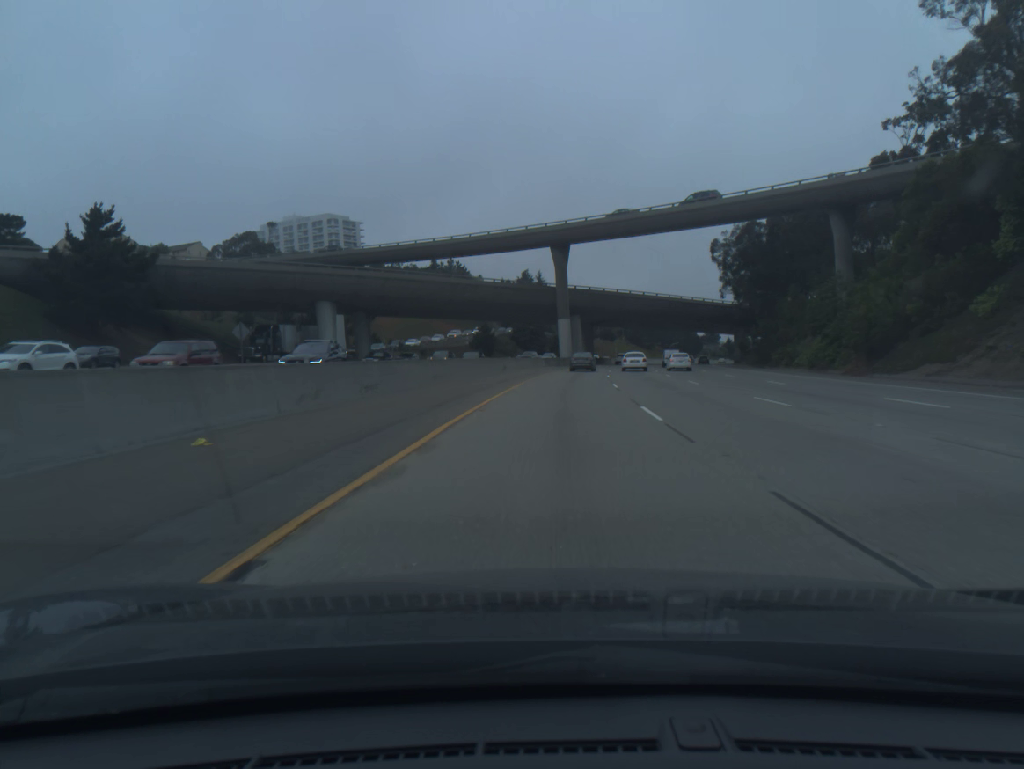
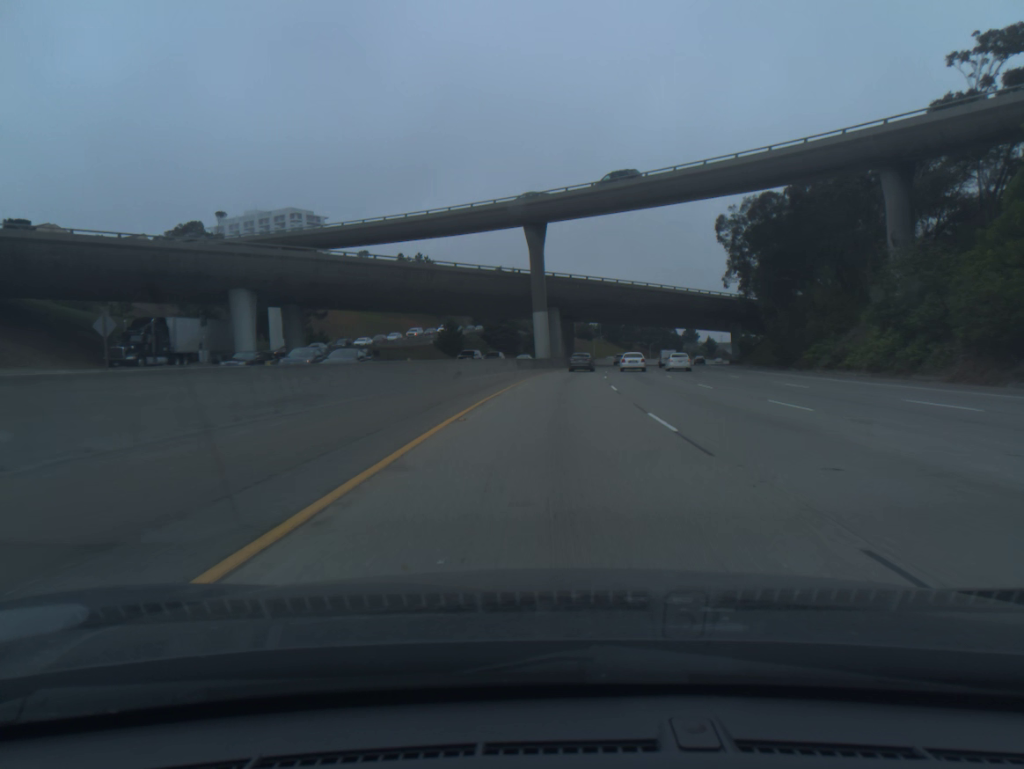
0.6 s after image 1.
(+0.3, +16.7) m; +2°
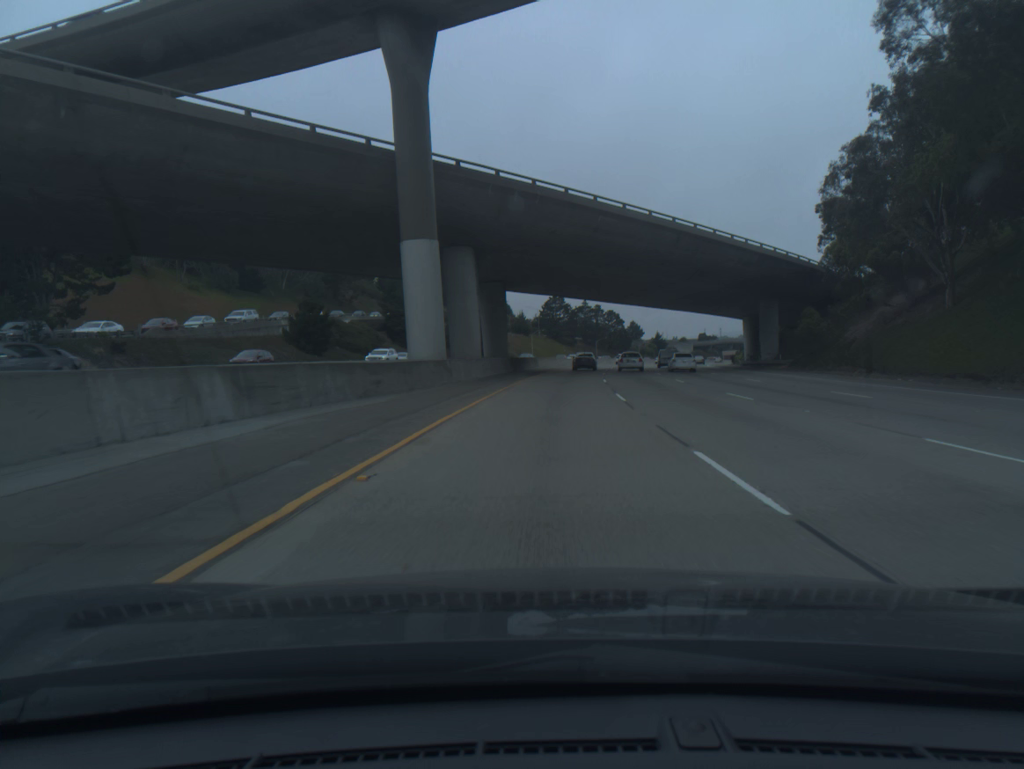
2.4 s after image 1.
(+2.1, +50.4) m; +5°
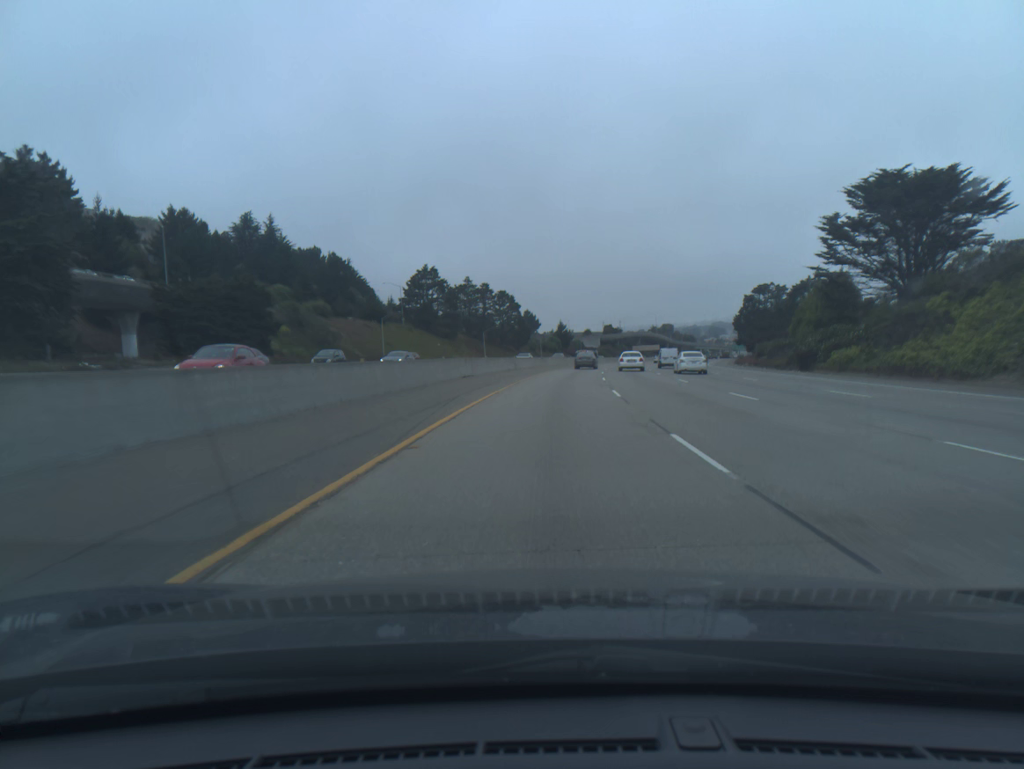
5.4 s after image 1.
(+5.8, +85.6) m; +8°
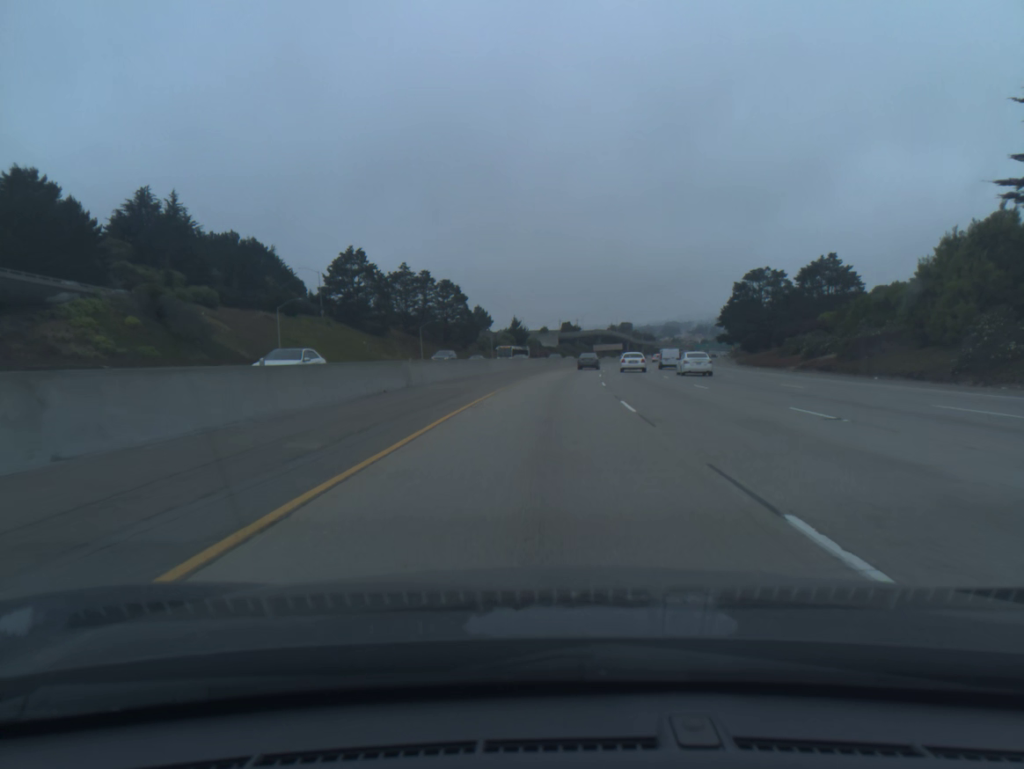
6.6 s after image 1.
(+1.0, +35.2) m; +3°
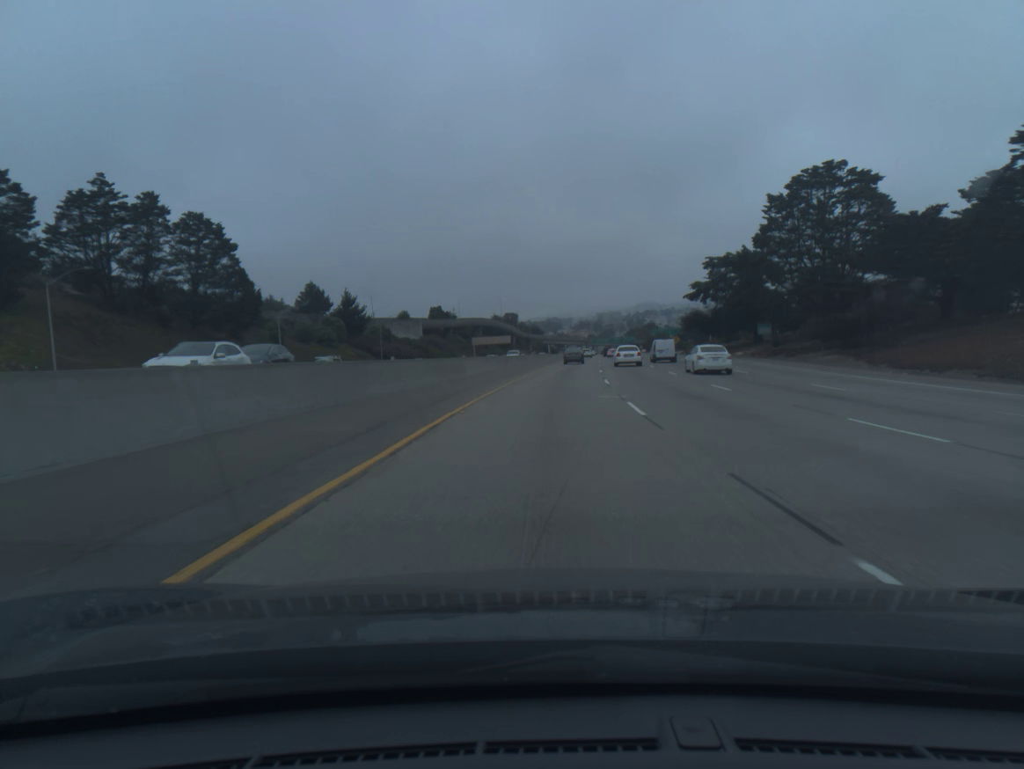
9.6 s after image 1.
(+6.3, +89.3) m; +8°
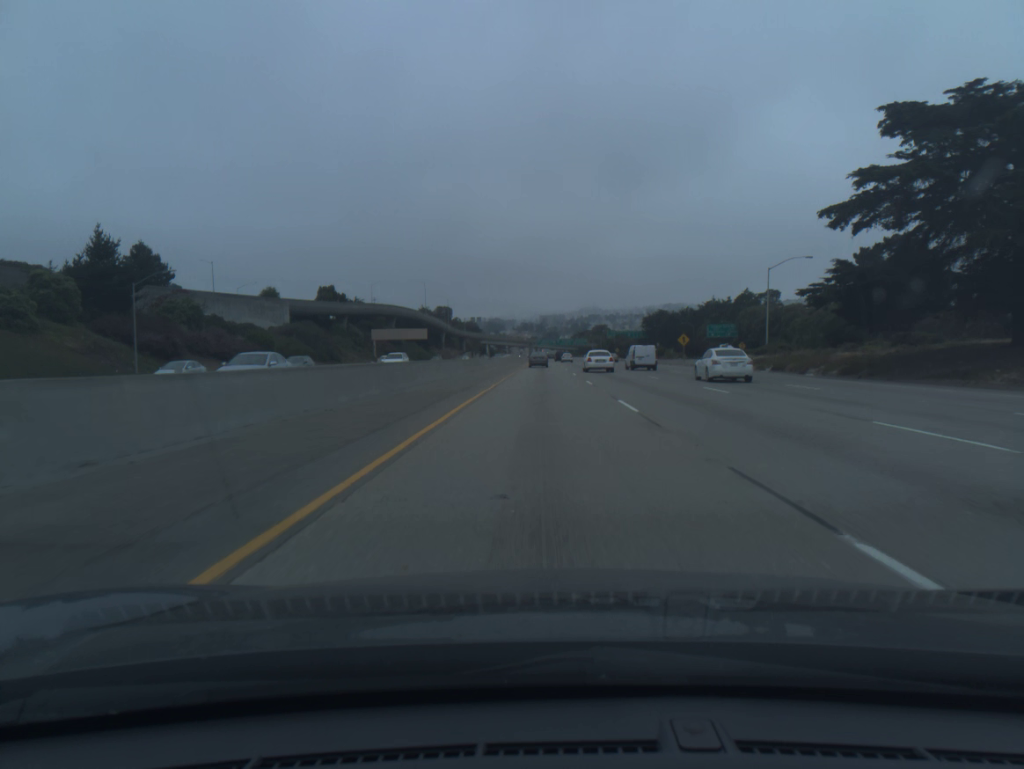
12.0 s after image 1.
(+3.3, +72.6) m; +4°
